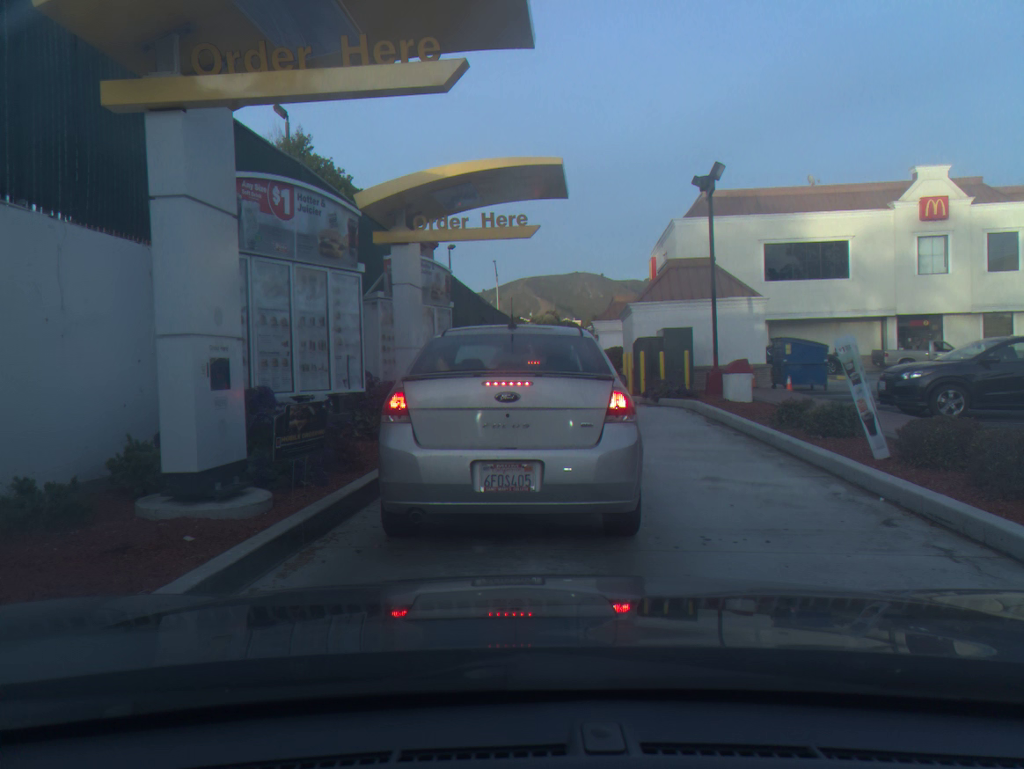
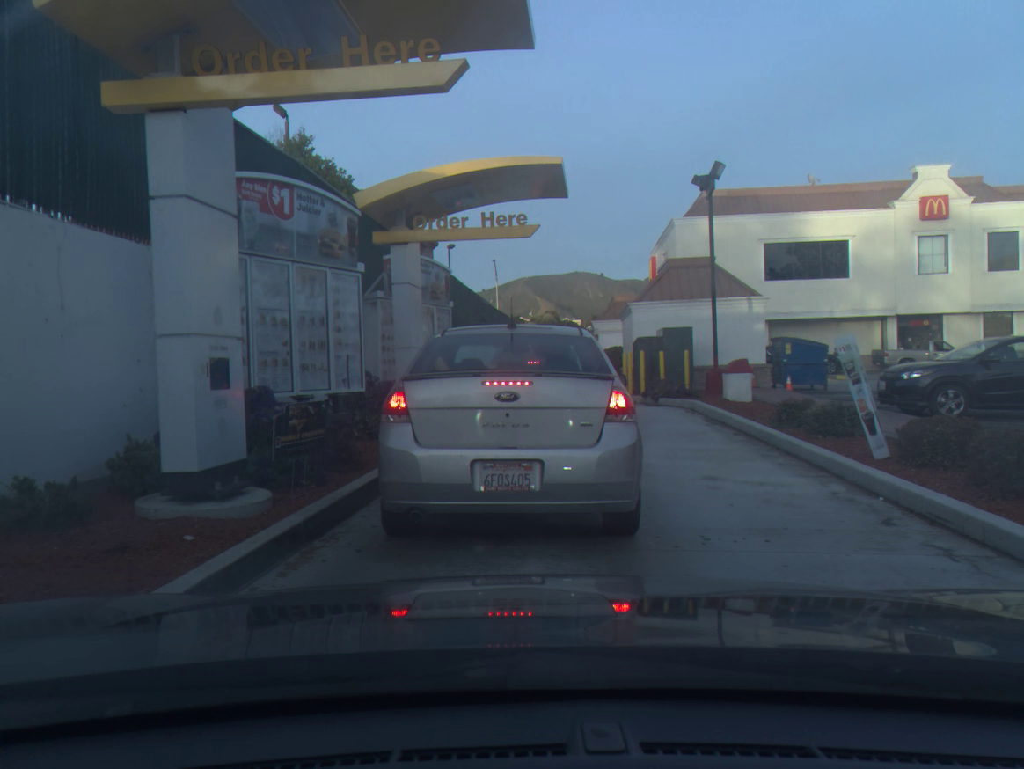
(0.0, 0.0) m; 0°
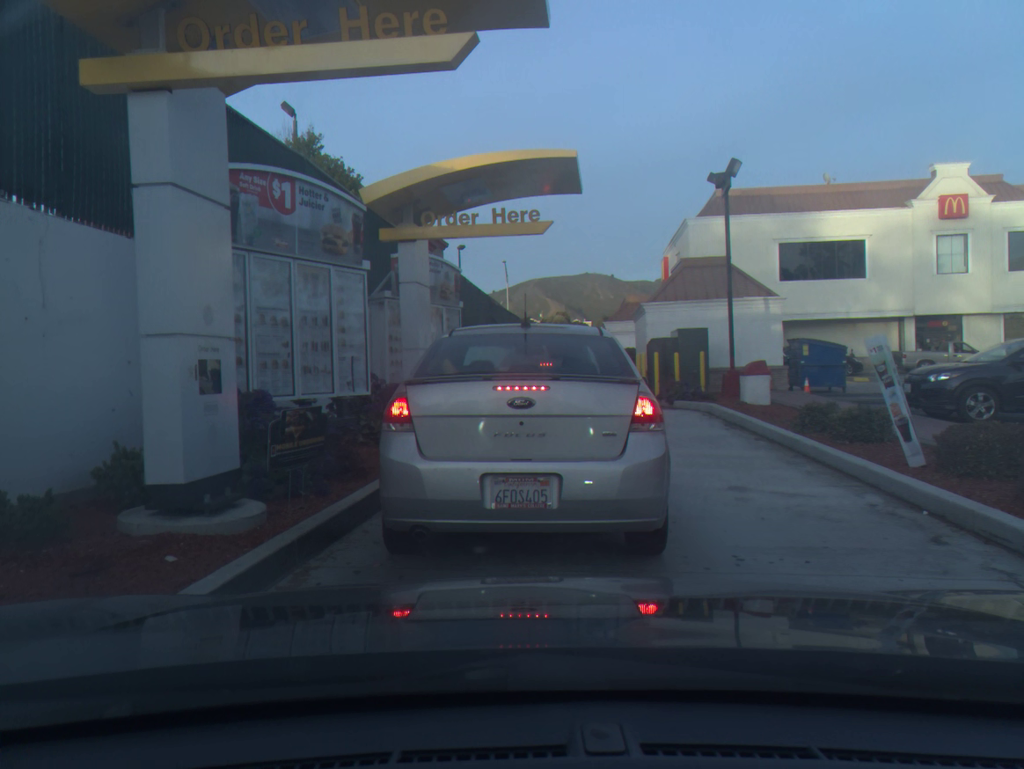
(0.0, +0.4) m; -1°
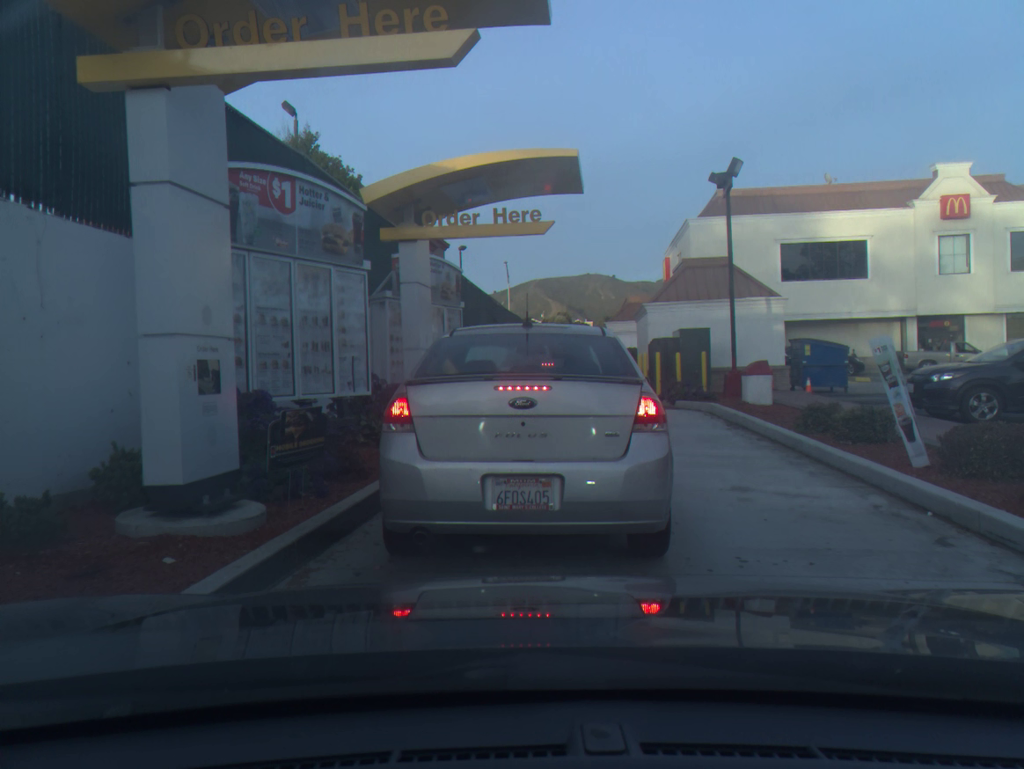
(0.0, 0.0) m; 0°
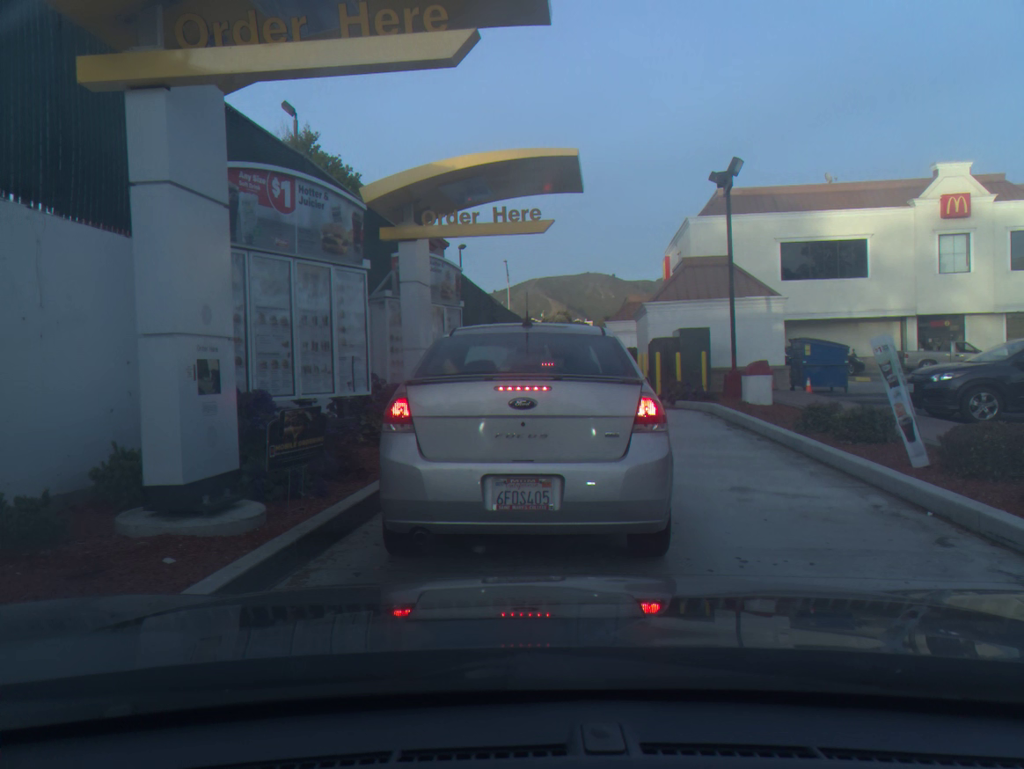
(0.0, 0.0) m; 0°
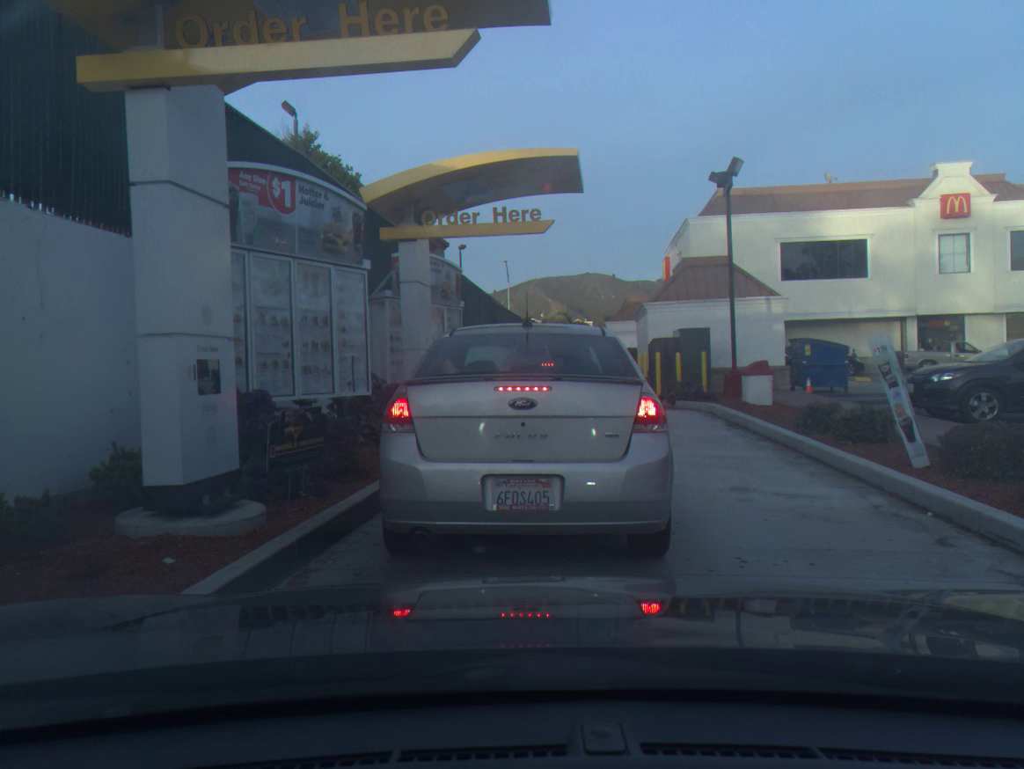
(0.0, 0.0) m; 0°
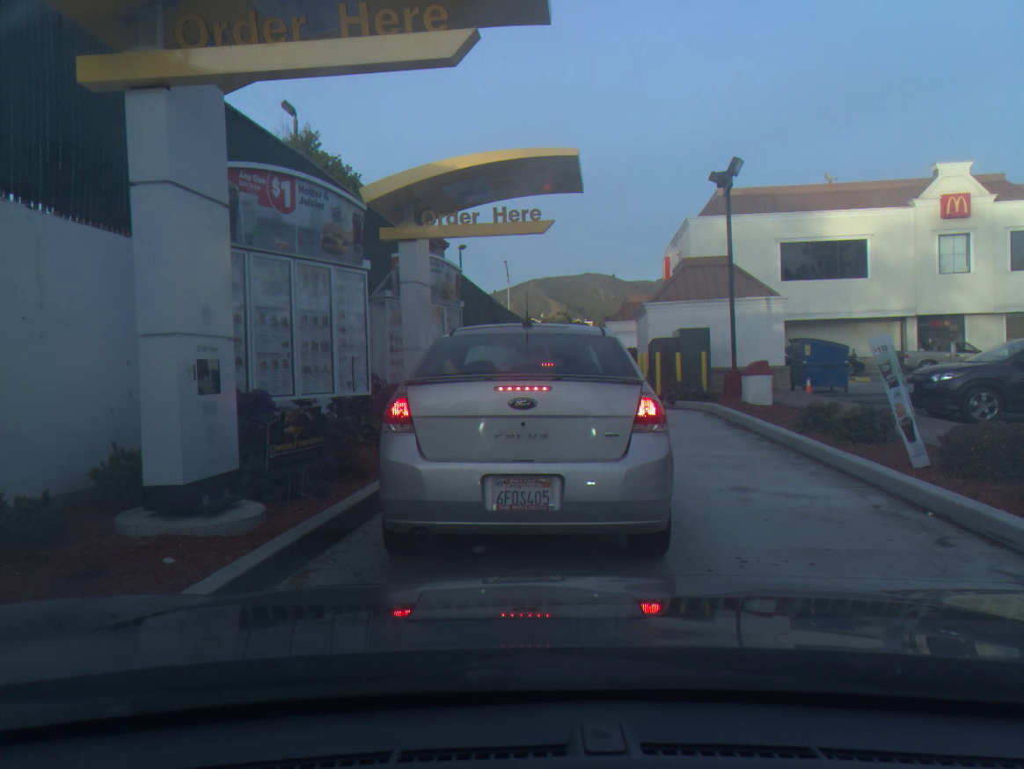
(0.0, 0.0) m; 0°
